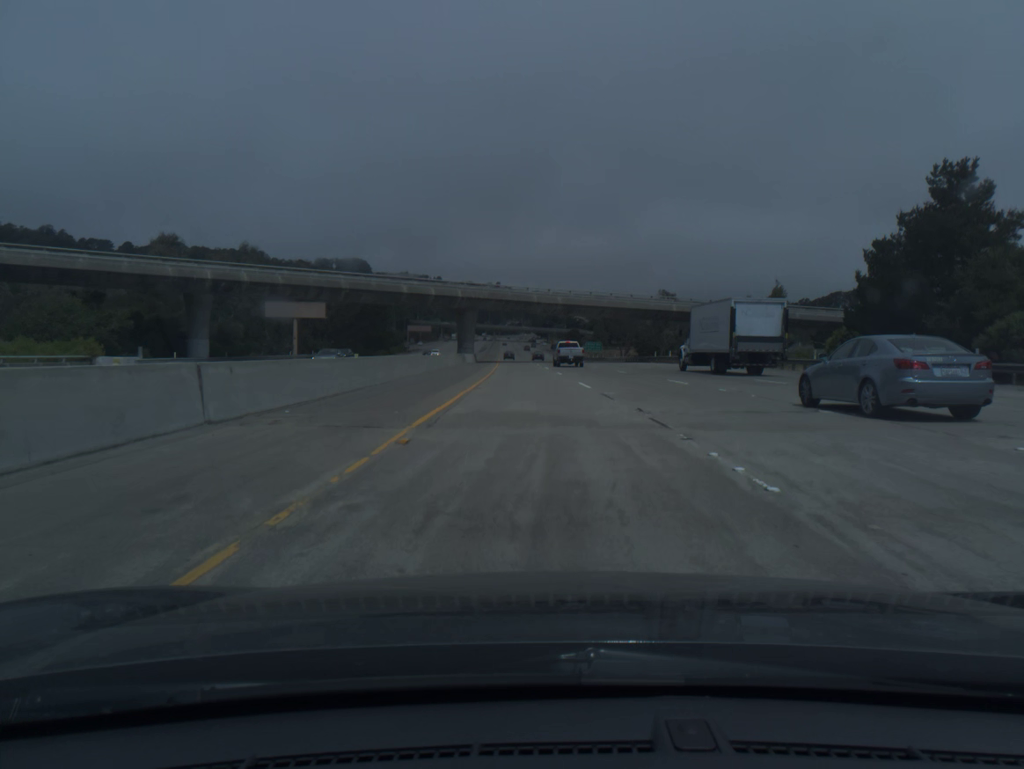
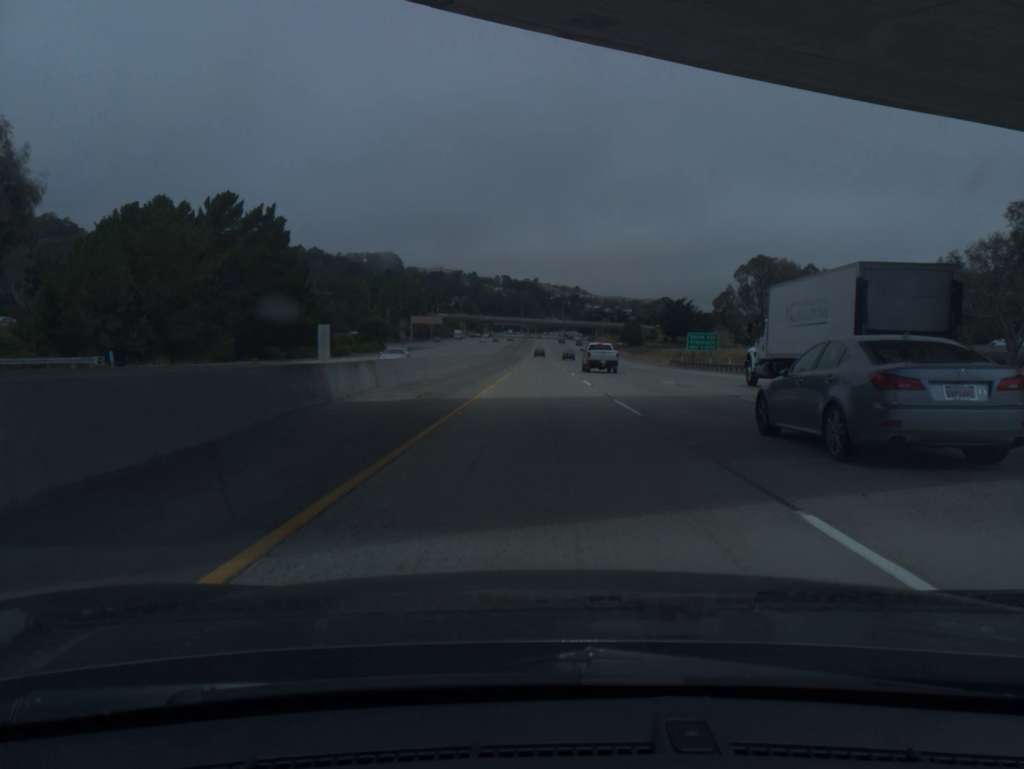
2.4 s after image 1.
(-2.5, +82.4) m; -3°
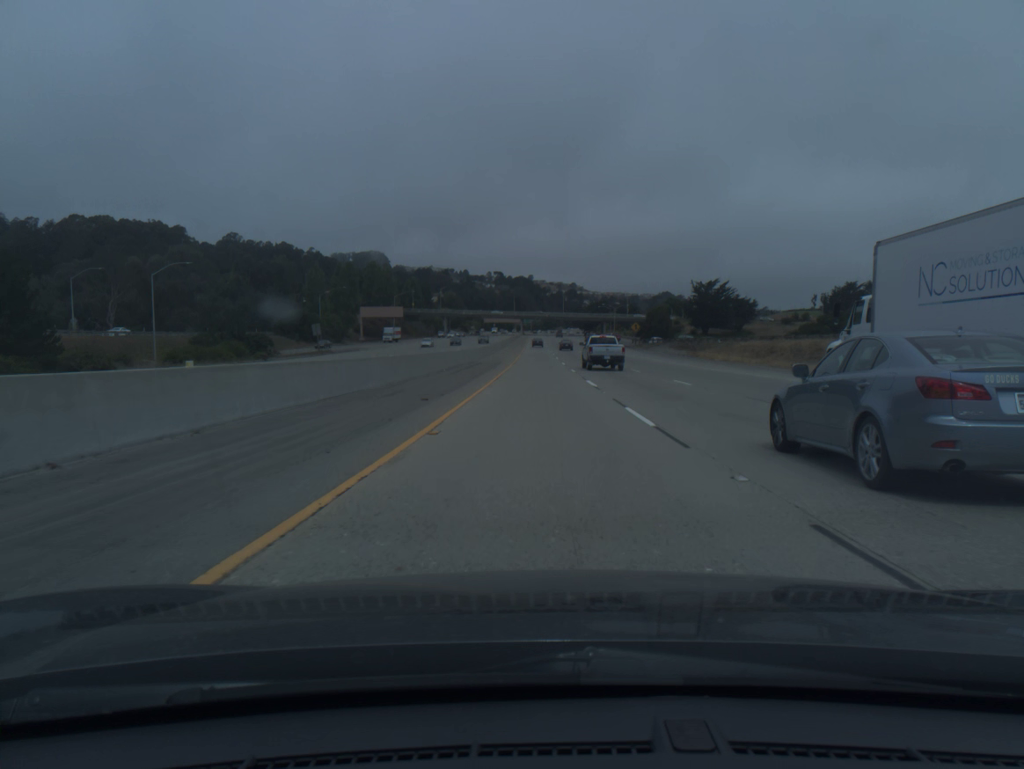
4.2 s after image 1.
(+0.2, +61.8) m; 0°
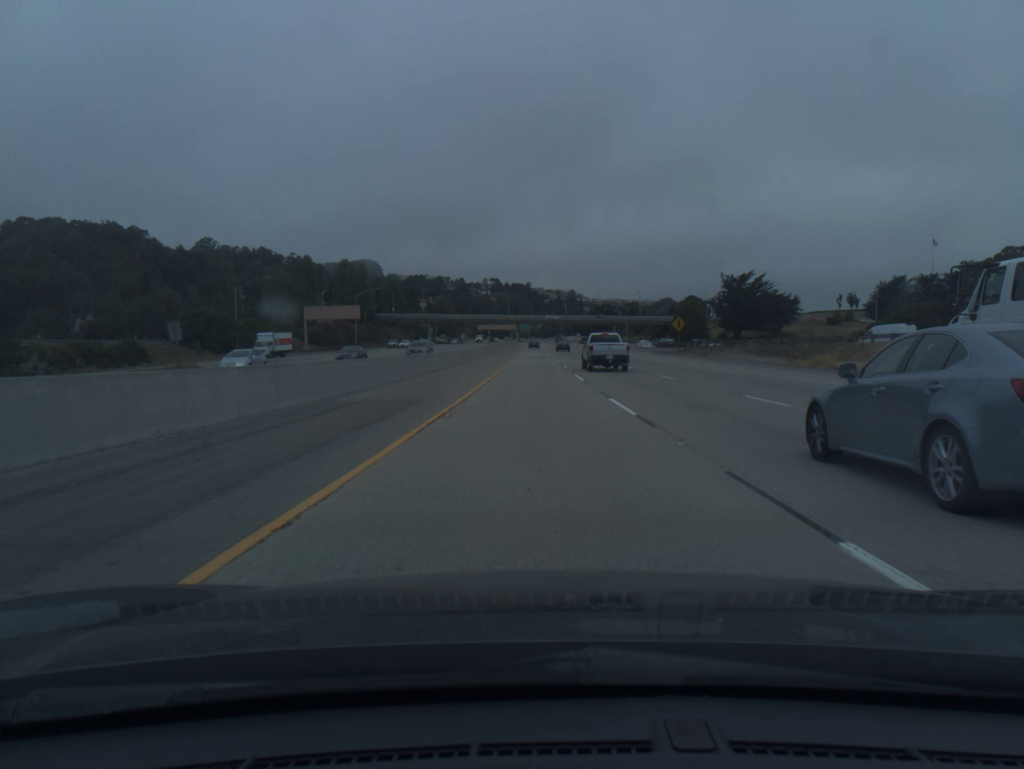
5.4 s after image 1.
(+0.1, +41.1) m; 0°
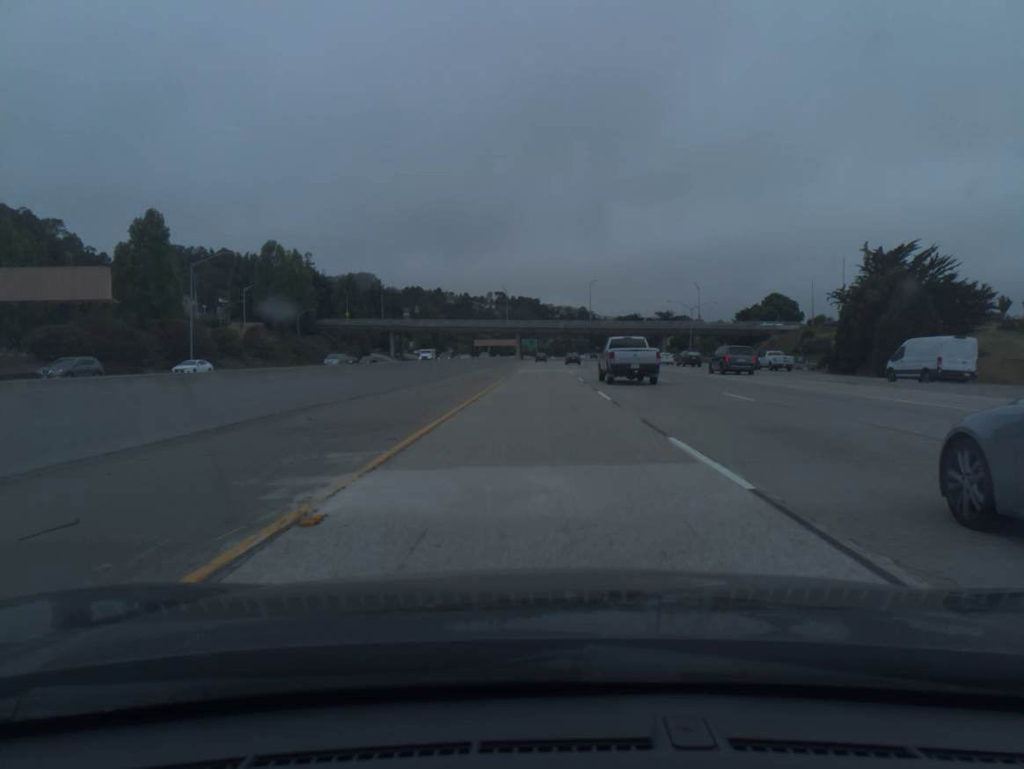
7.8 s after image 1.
(-0.4, +81.6) m; -1°
